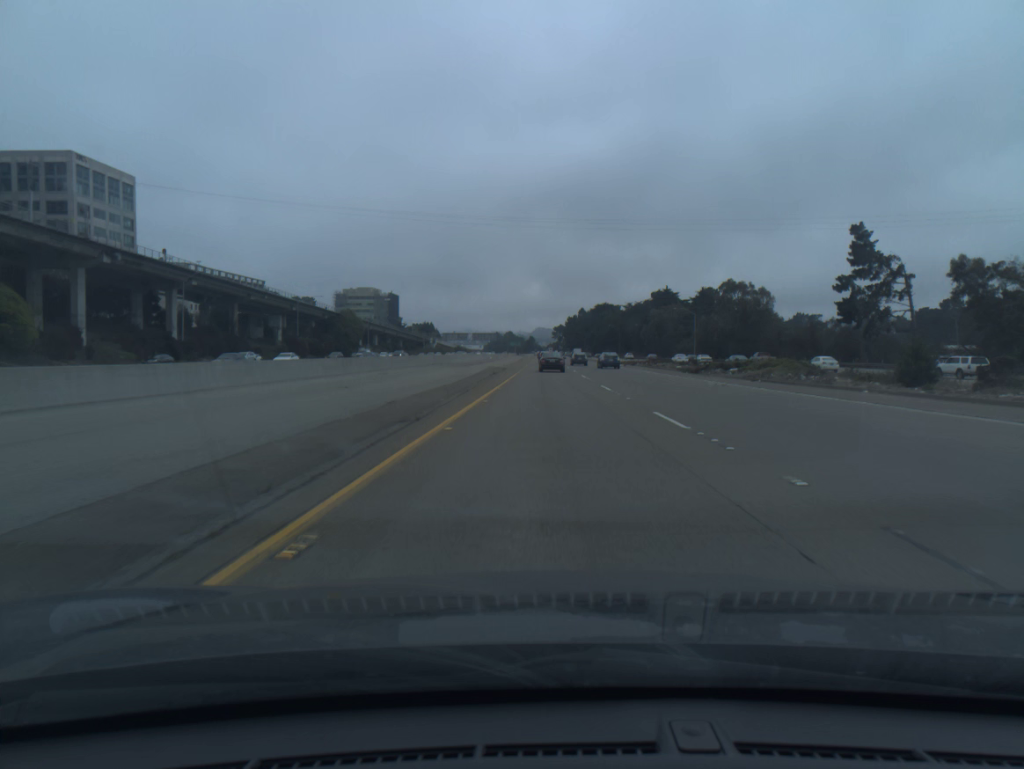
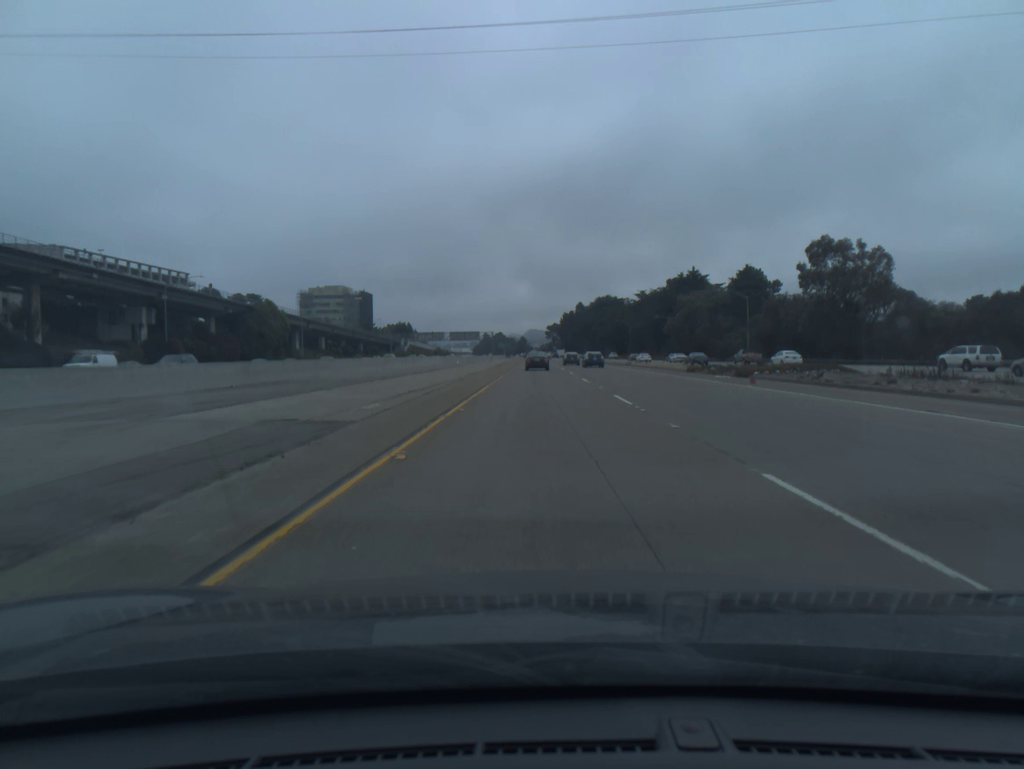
(+0.3, +53.4) m; +1°
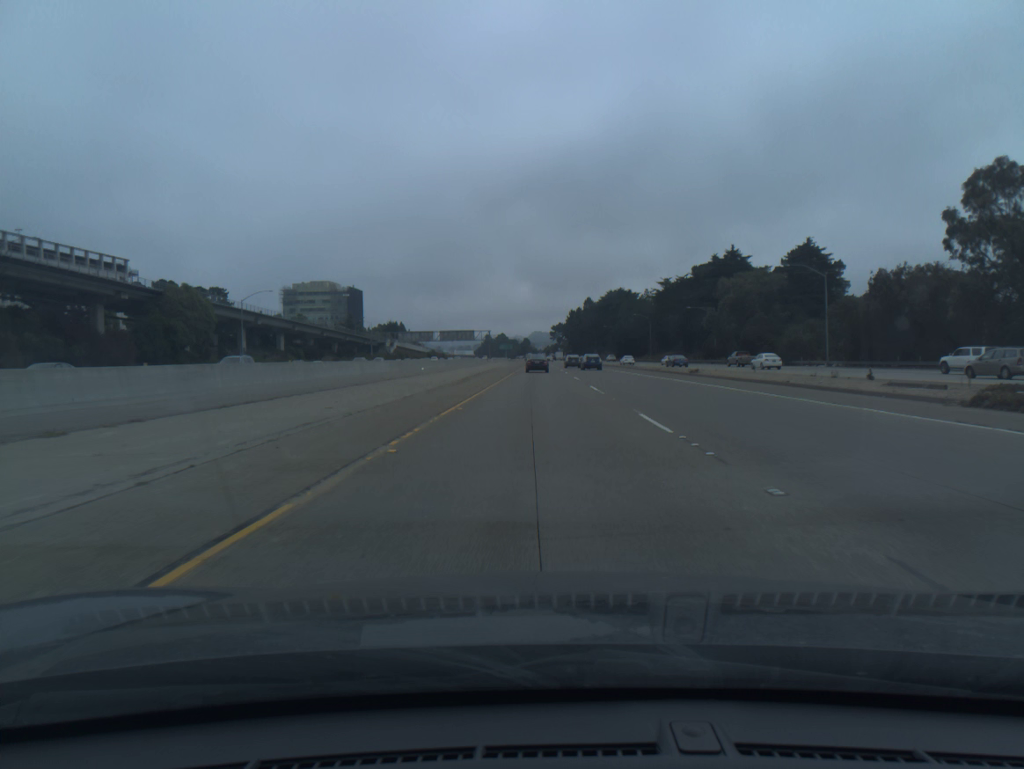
(0.0, +35.6) m; 0°
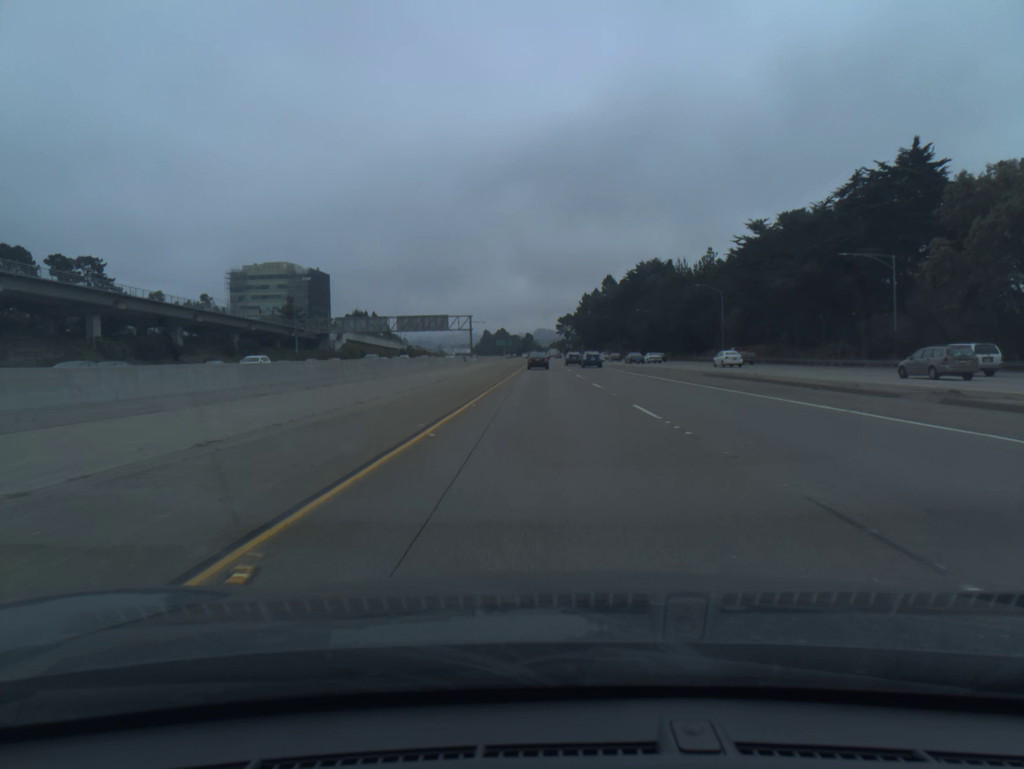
(-0.4, +71.1) m; 0°
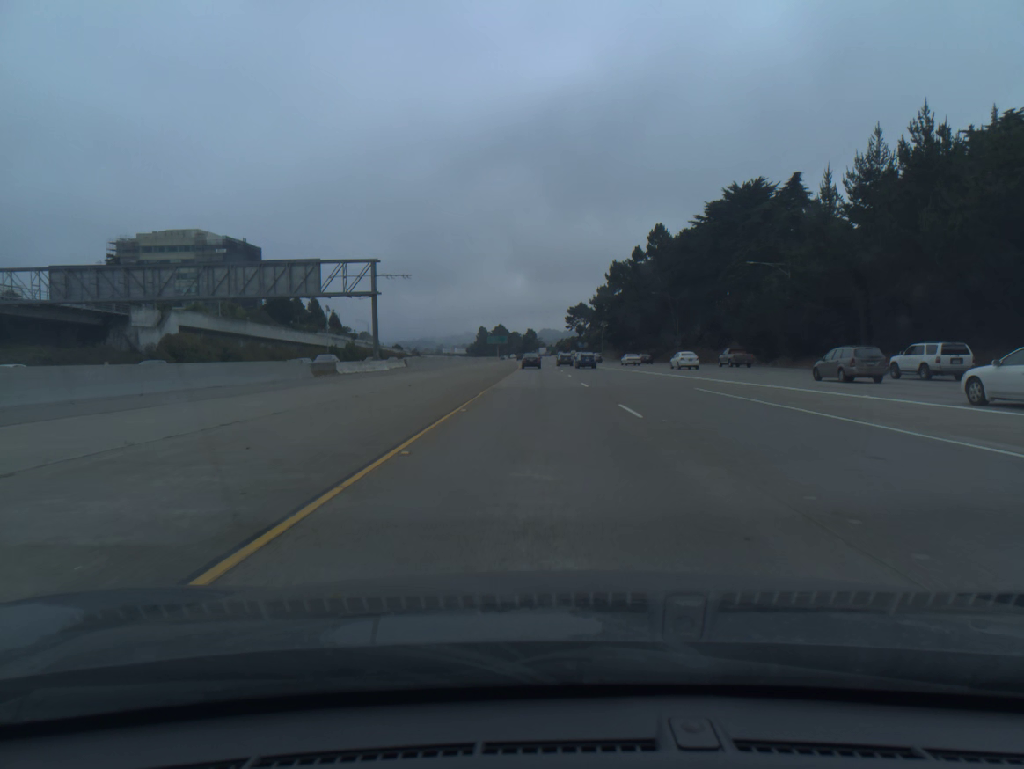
(0.0, +89.1) m; 0°
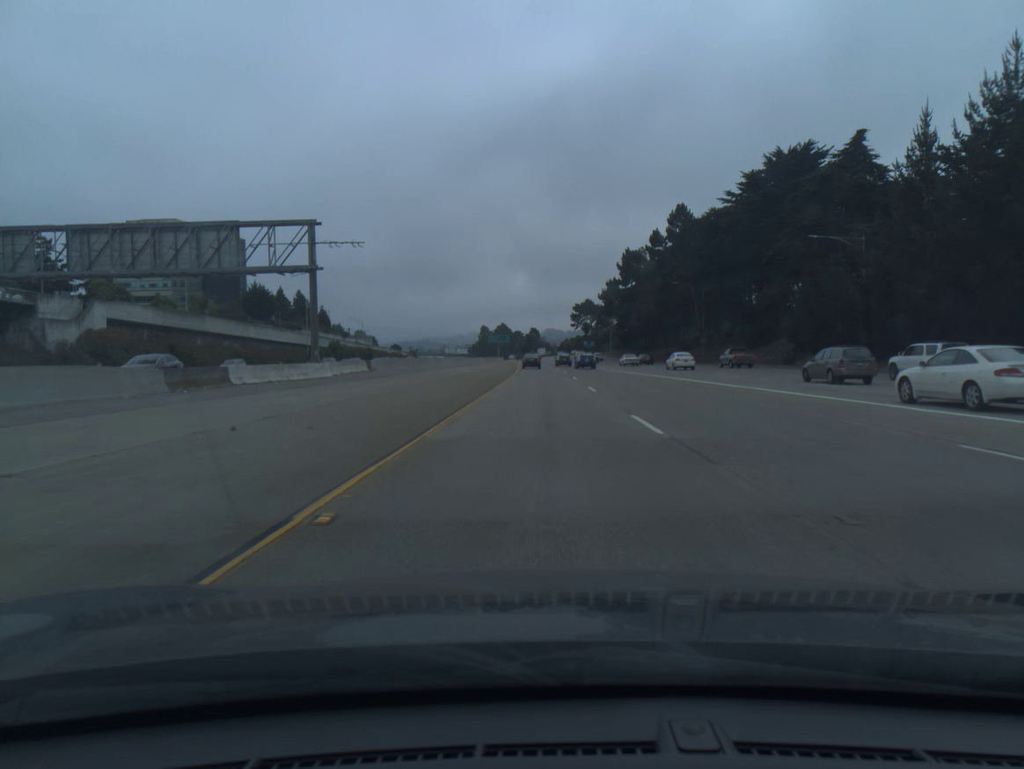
(0.0, +17.8) m; 0°
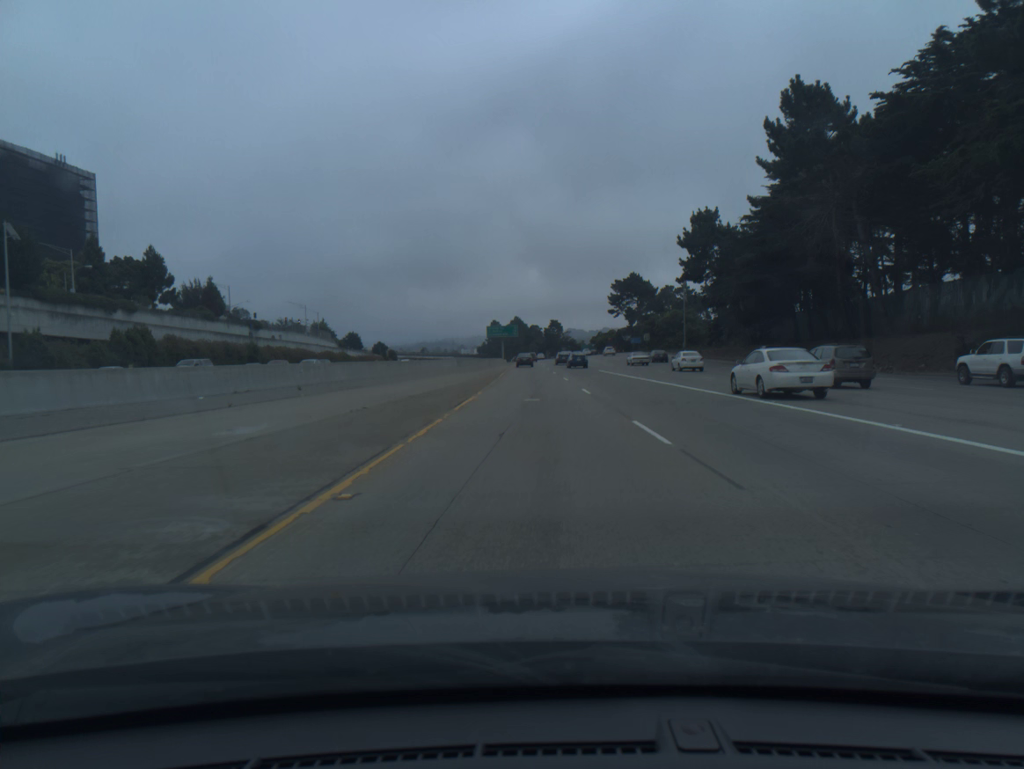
(-0.8, +89.1) m; -1°
